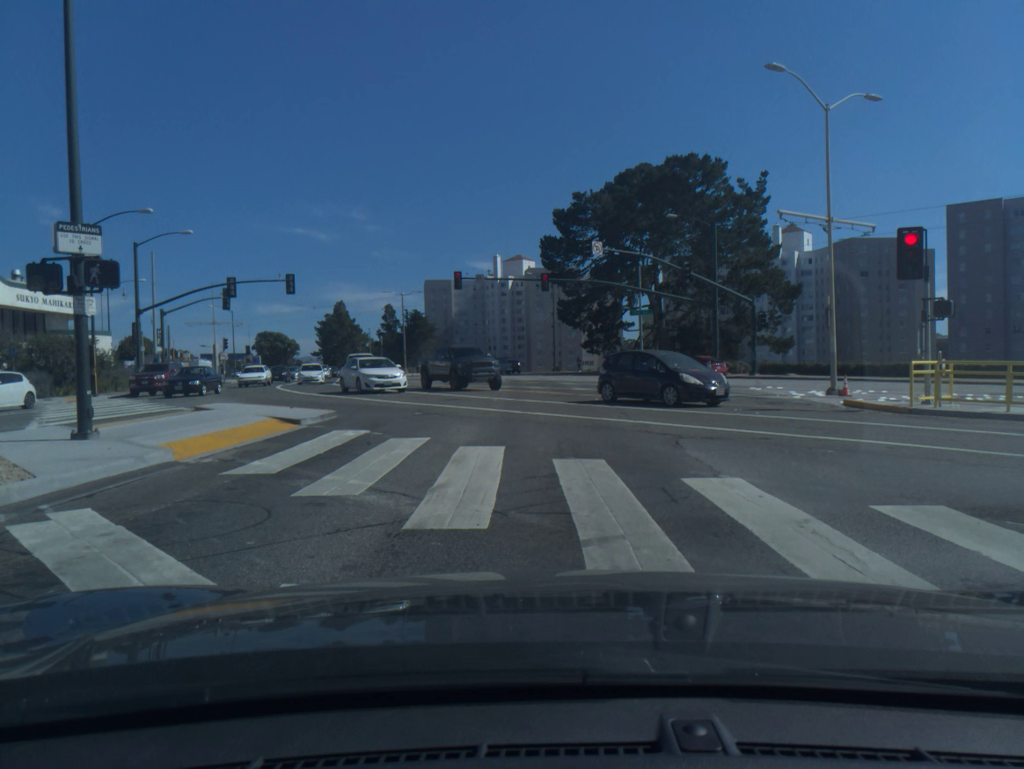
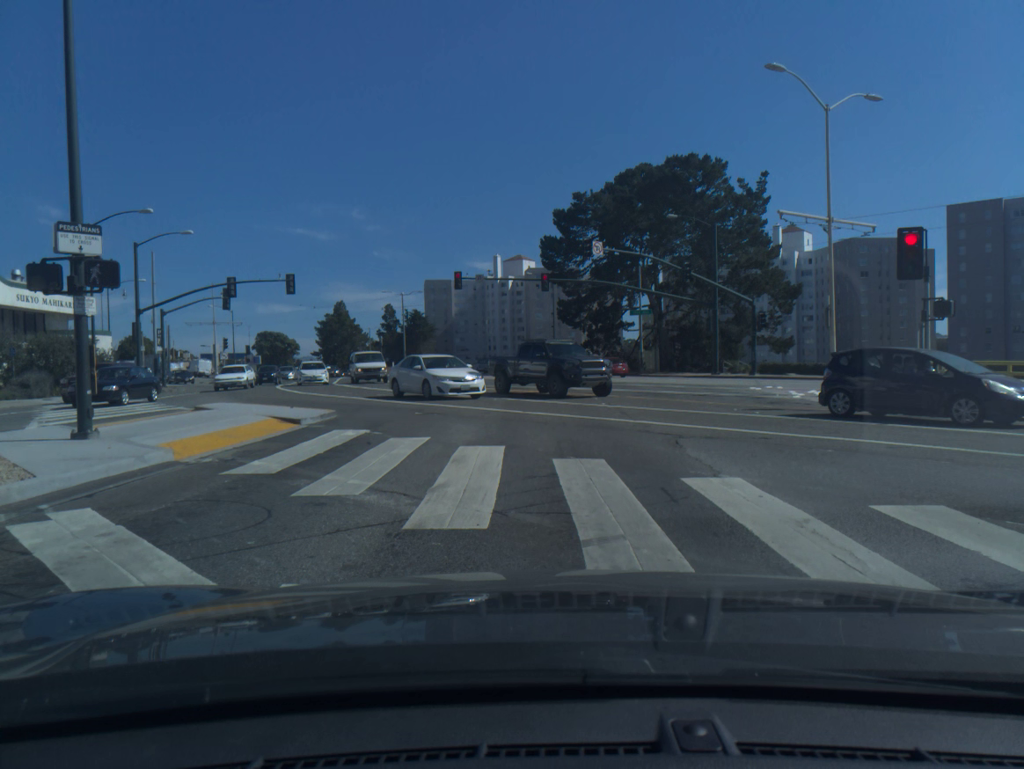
(0.0, 0.0) m; 0°
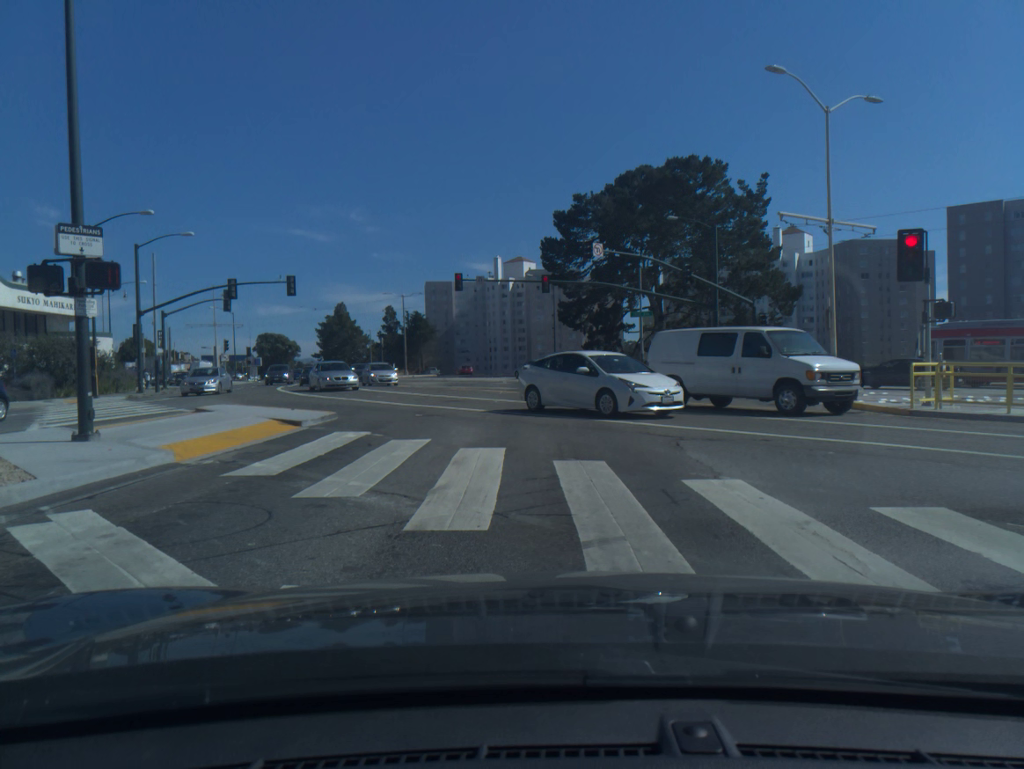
(0.0, 0.0) m; 0°
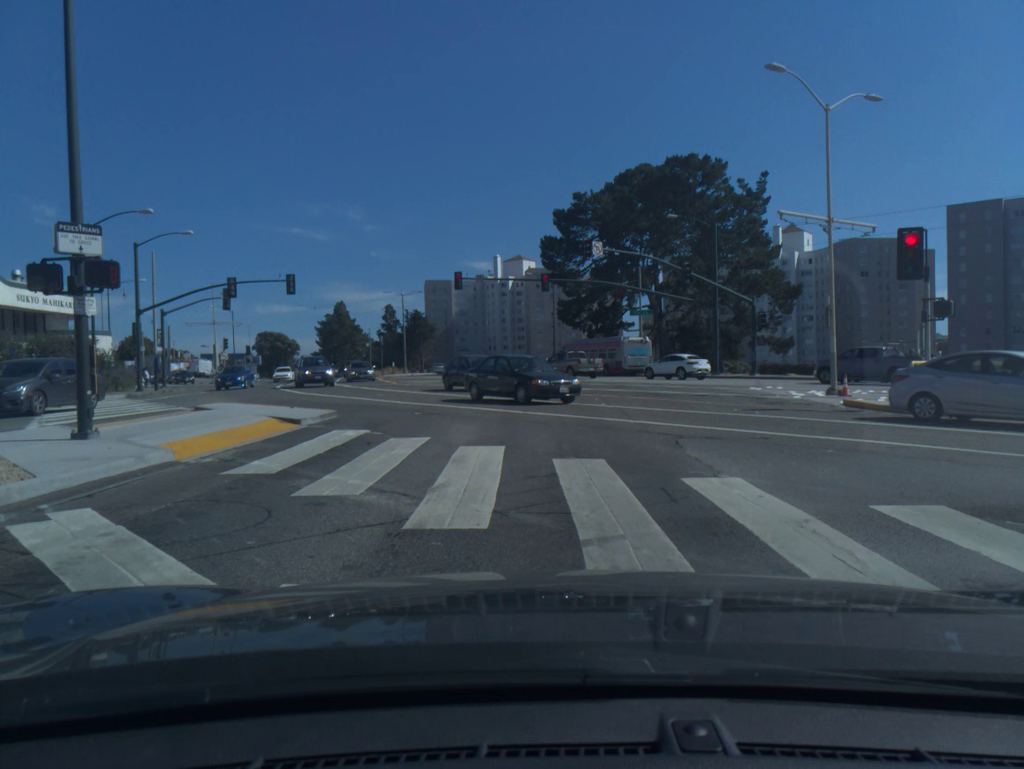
(0.0, 0.0) m; 0°
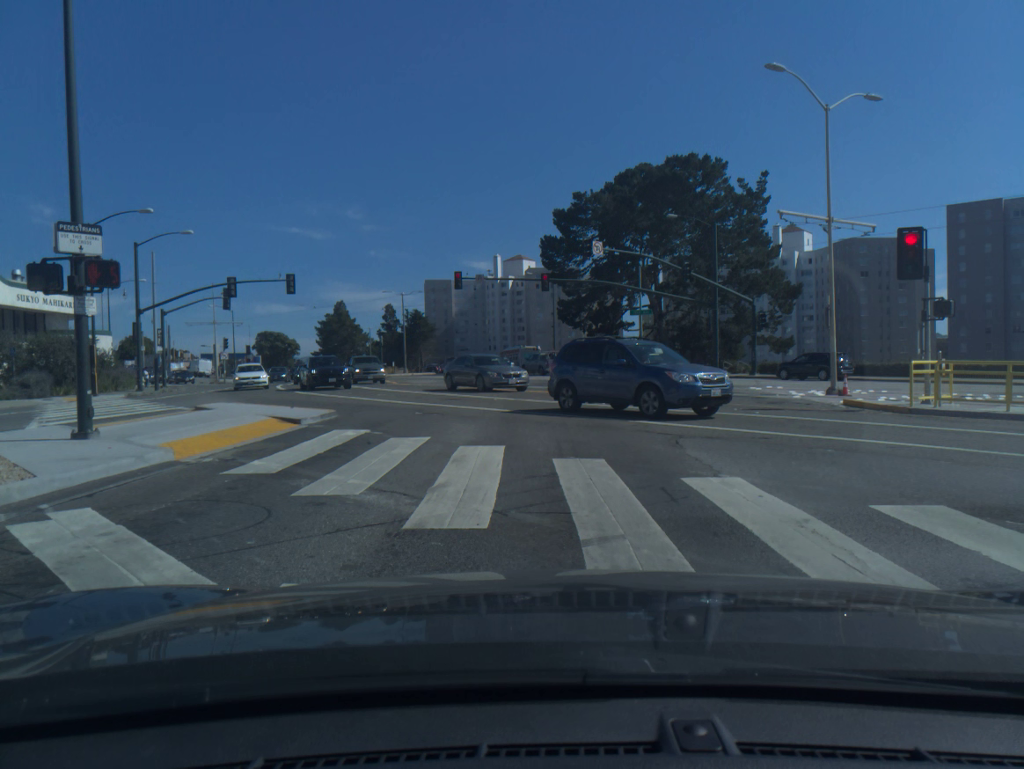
(0.0, 0.0) m; 0°
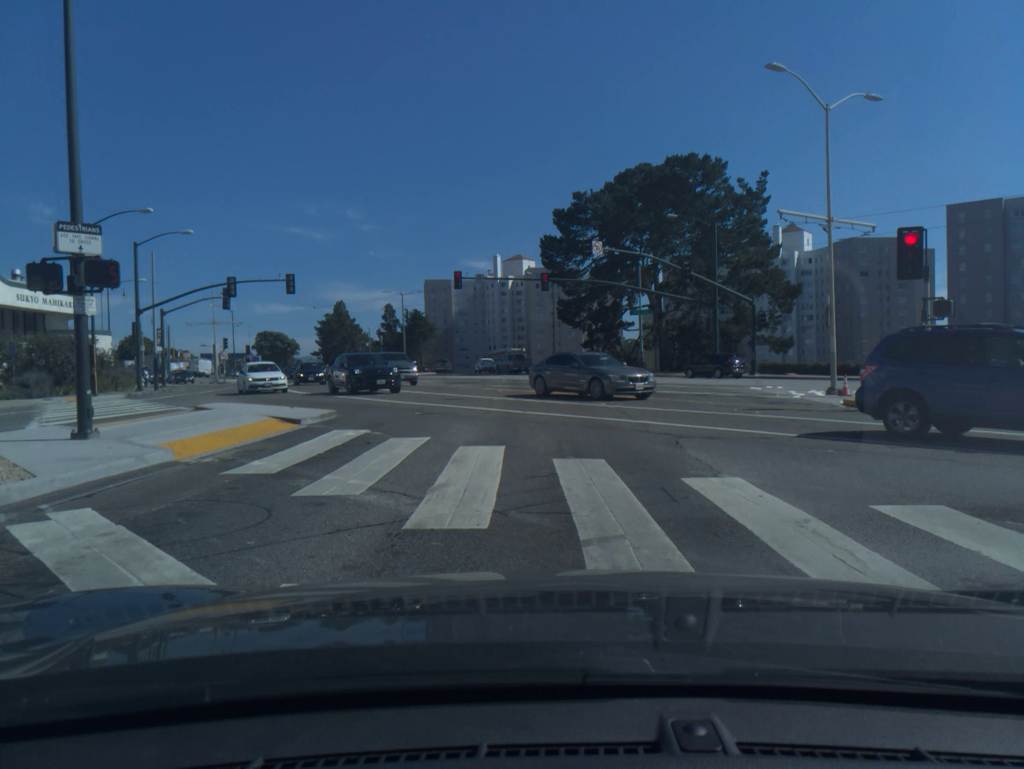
(0.0, 0.0) m; 0°
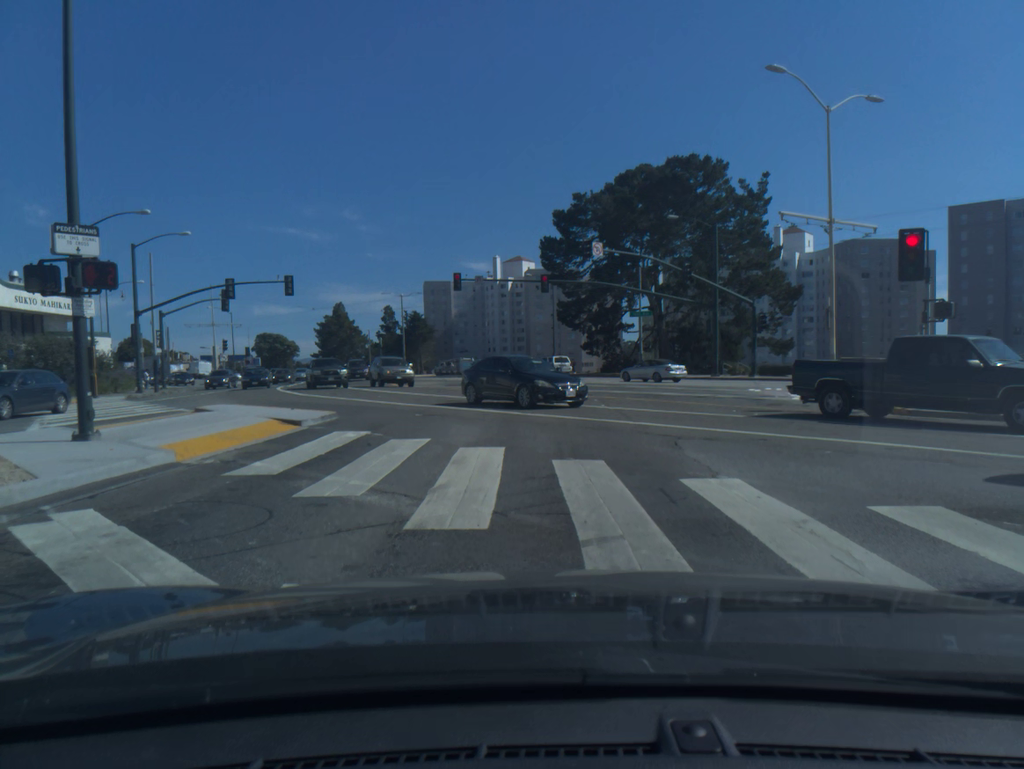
(0.0, 0.0) m; 0°
